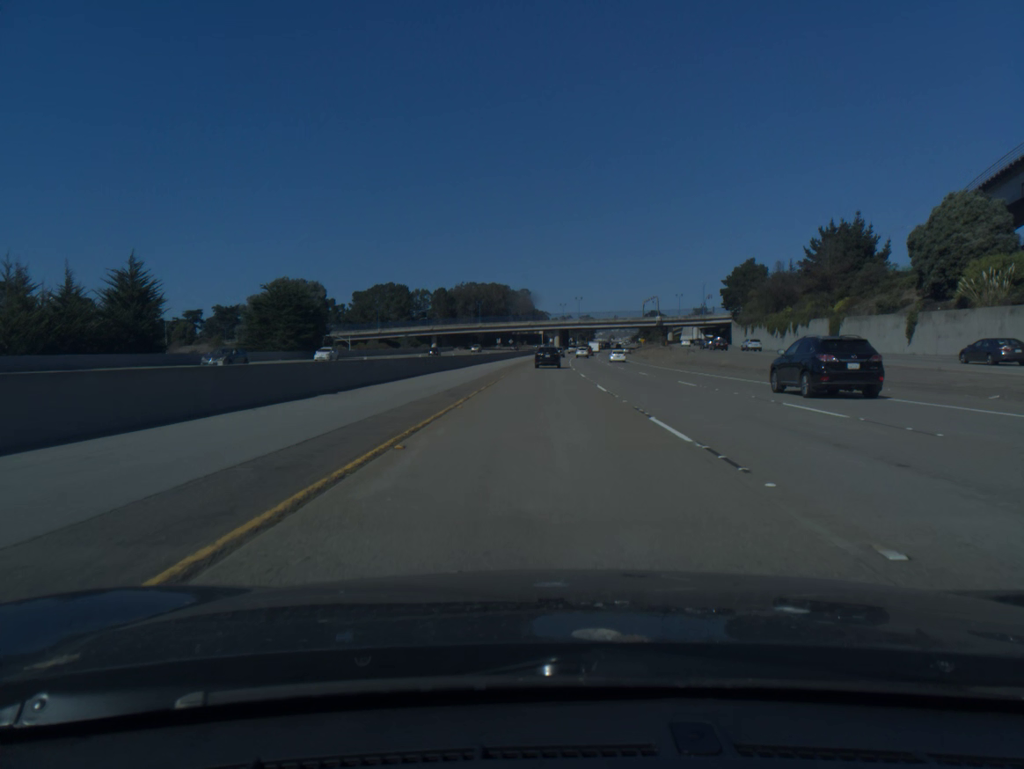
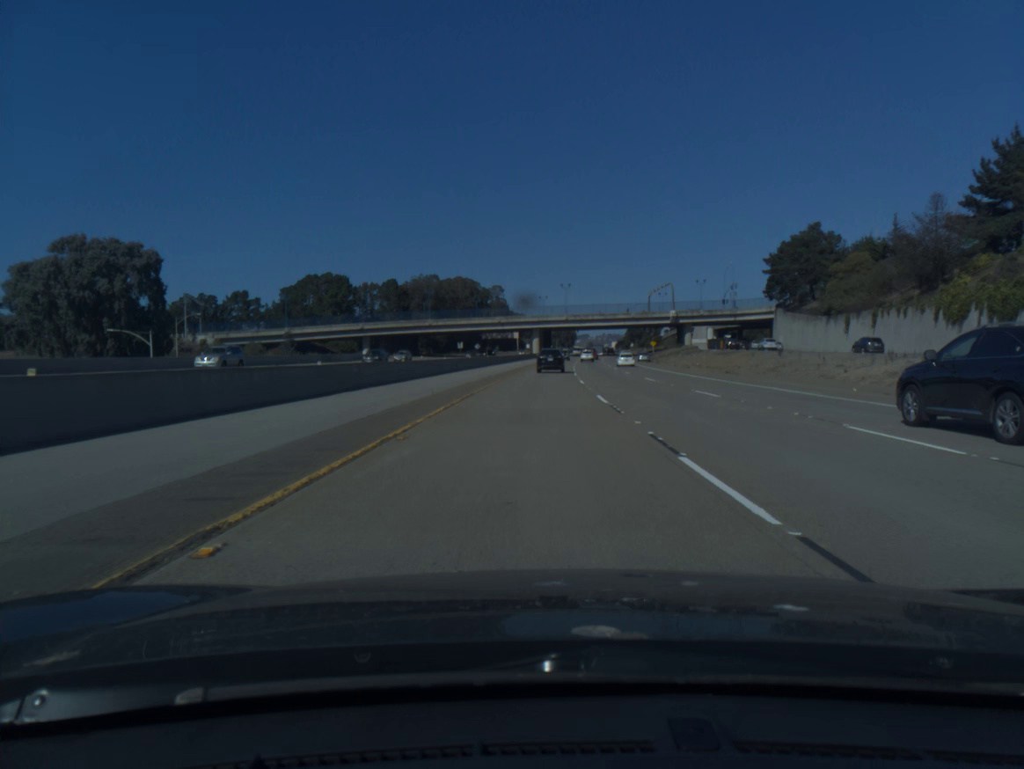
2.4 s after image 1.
(+0.7, +62.8) m; +2°
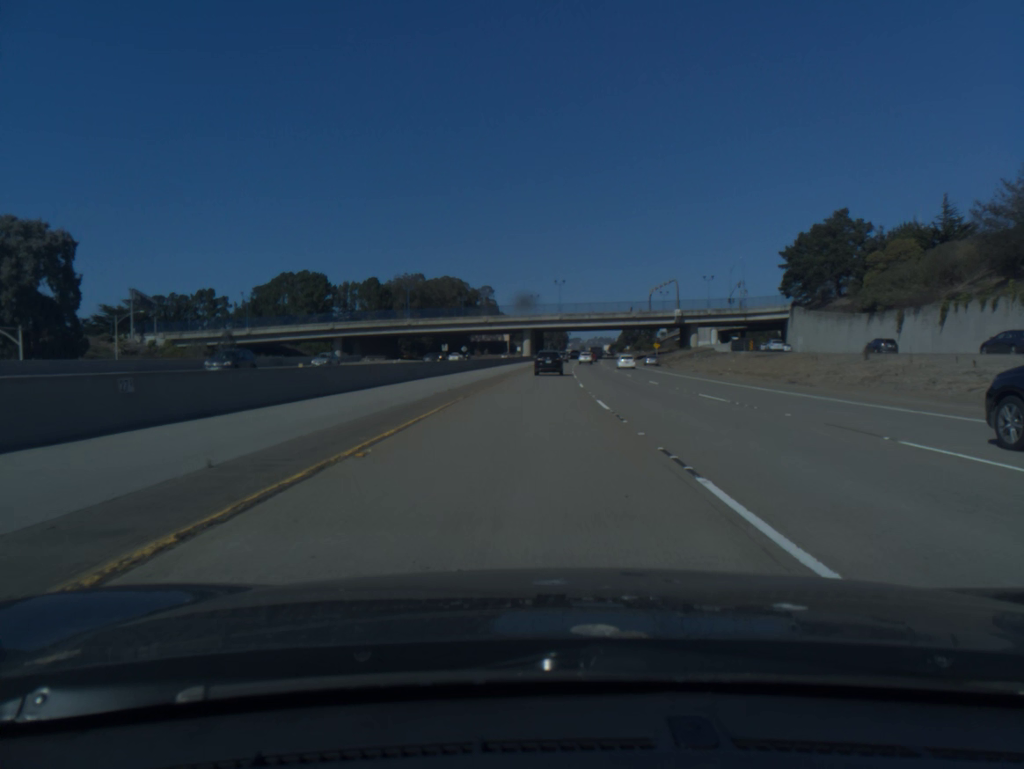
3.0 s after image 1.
(+0.1, +16.5) m; +1°
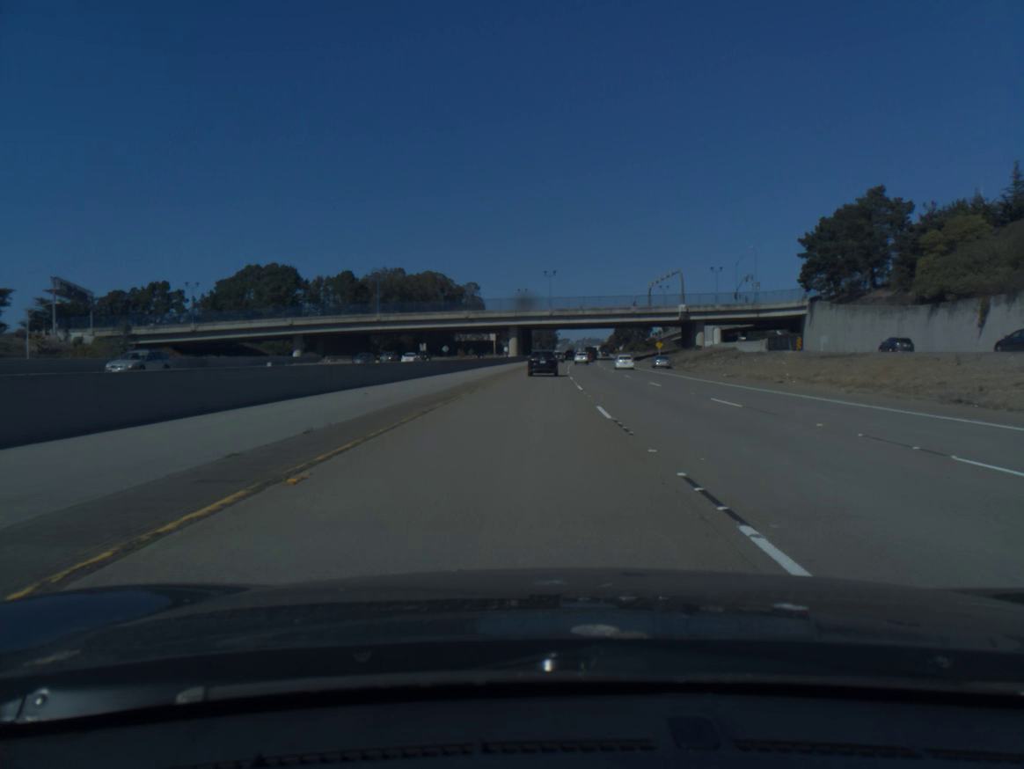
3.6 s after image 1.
(+0.1, +16.8) m; +1°
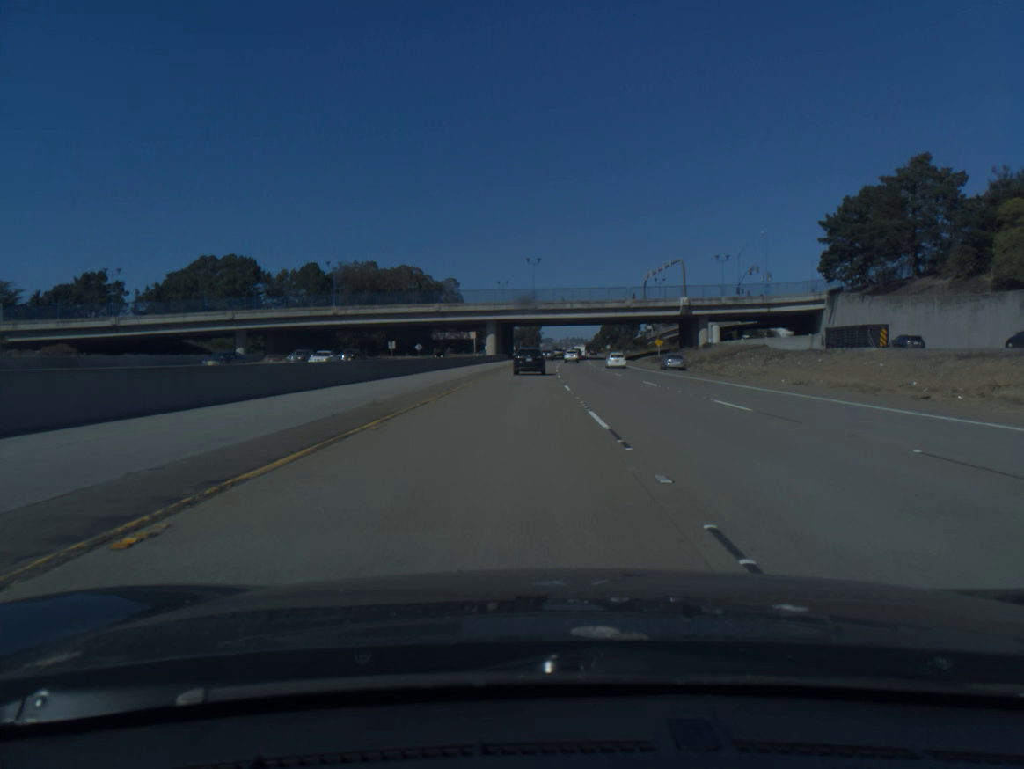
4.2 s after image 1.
(+0.2, +17.1) m; +1°
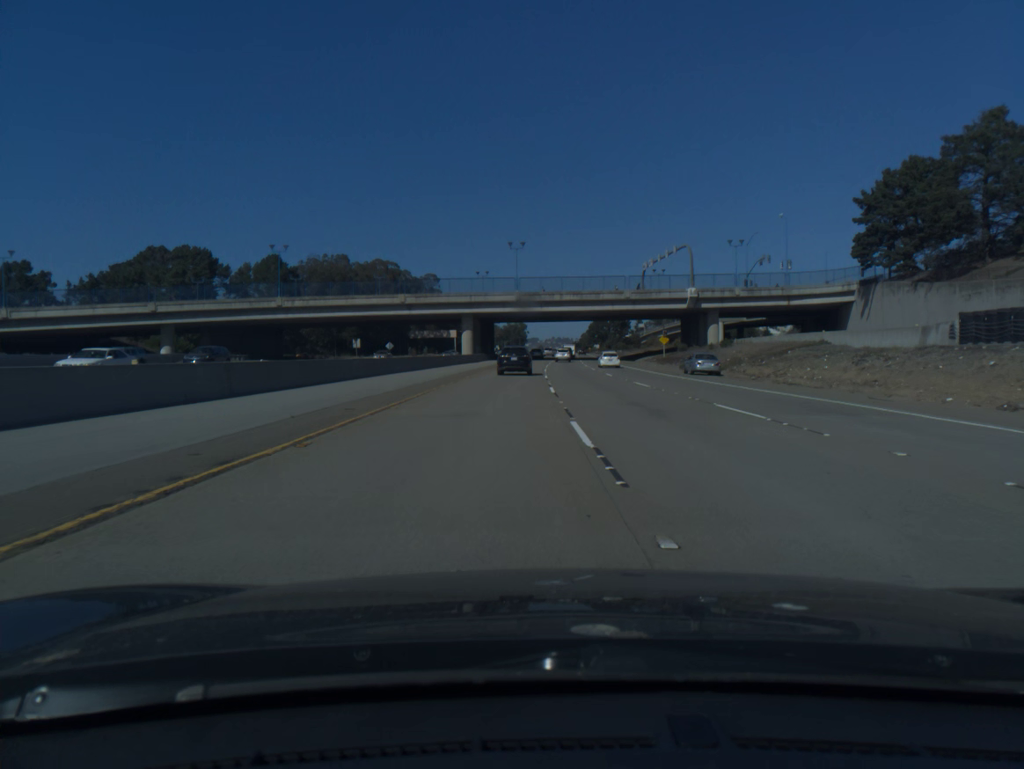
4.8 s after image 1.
(+0.2, +17.2) m; +1°
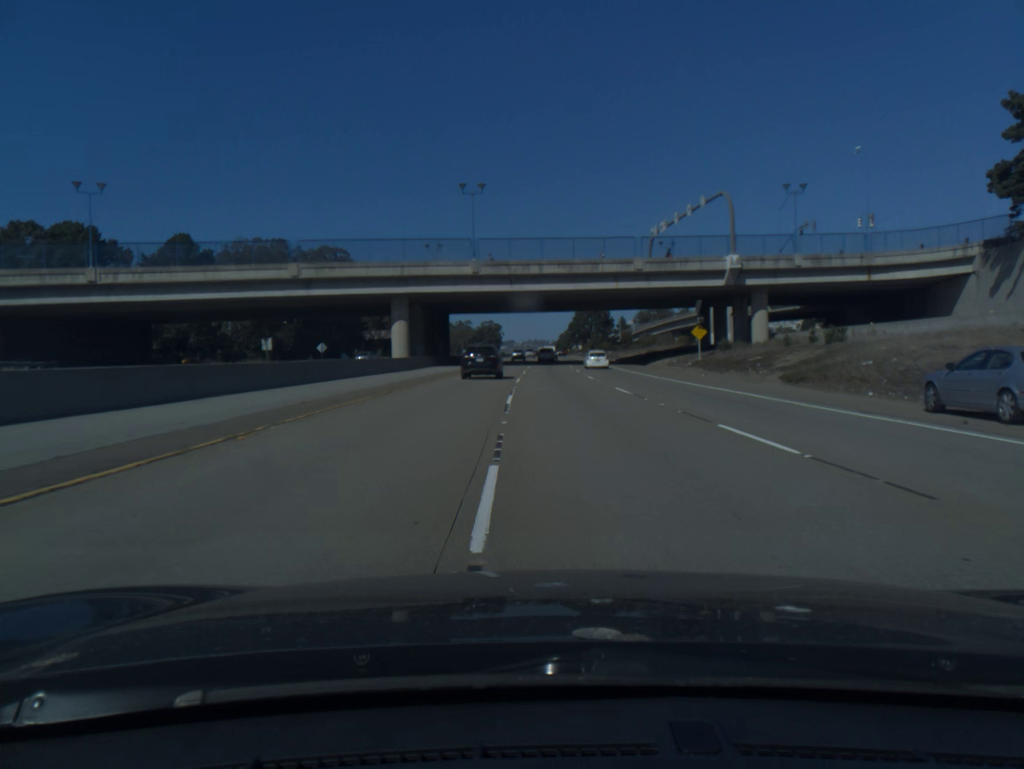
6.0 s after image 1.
(+0.6, +34.6) m; +2°
